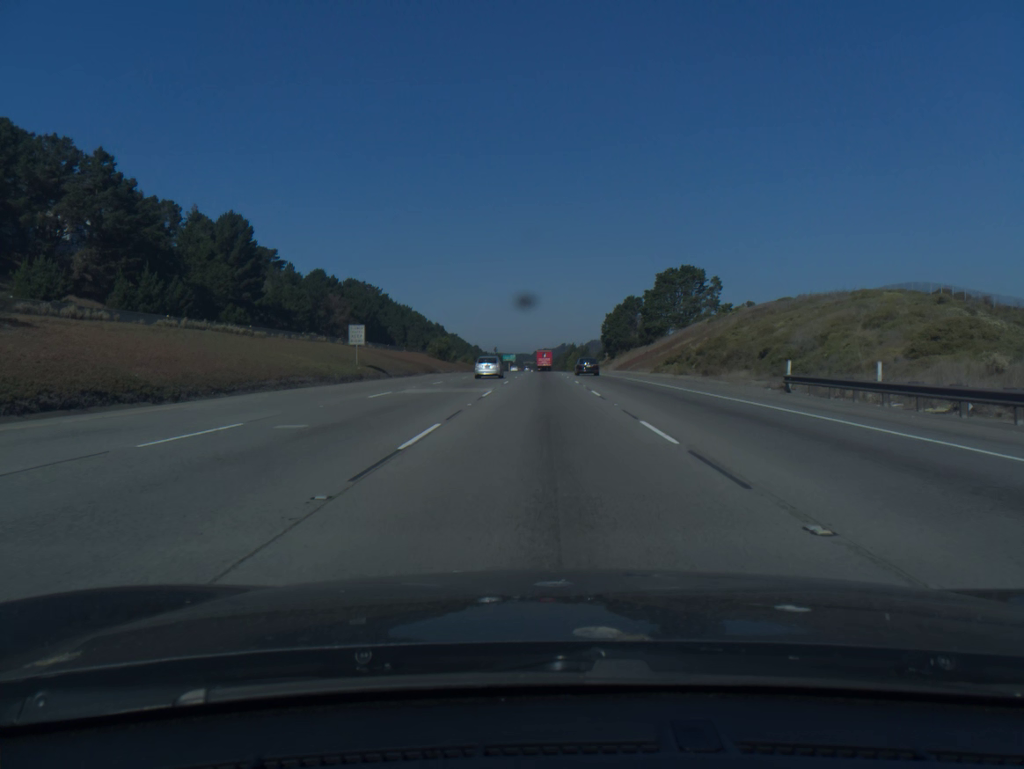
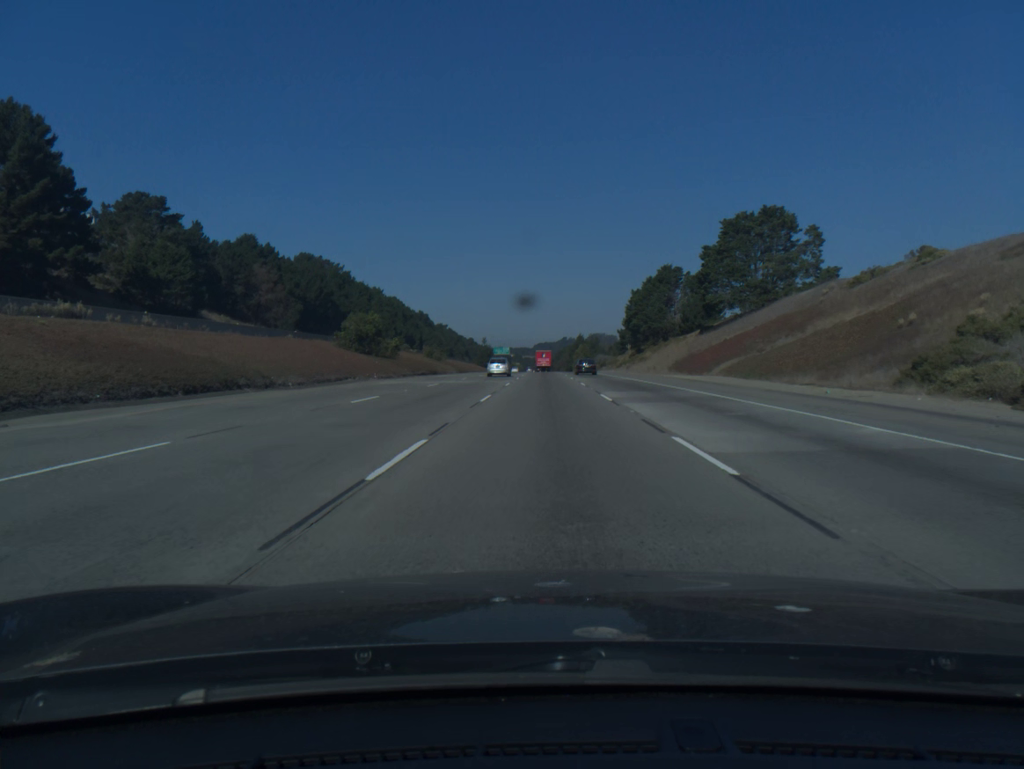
(-0.1, +61.2) m; 0°
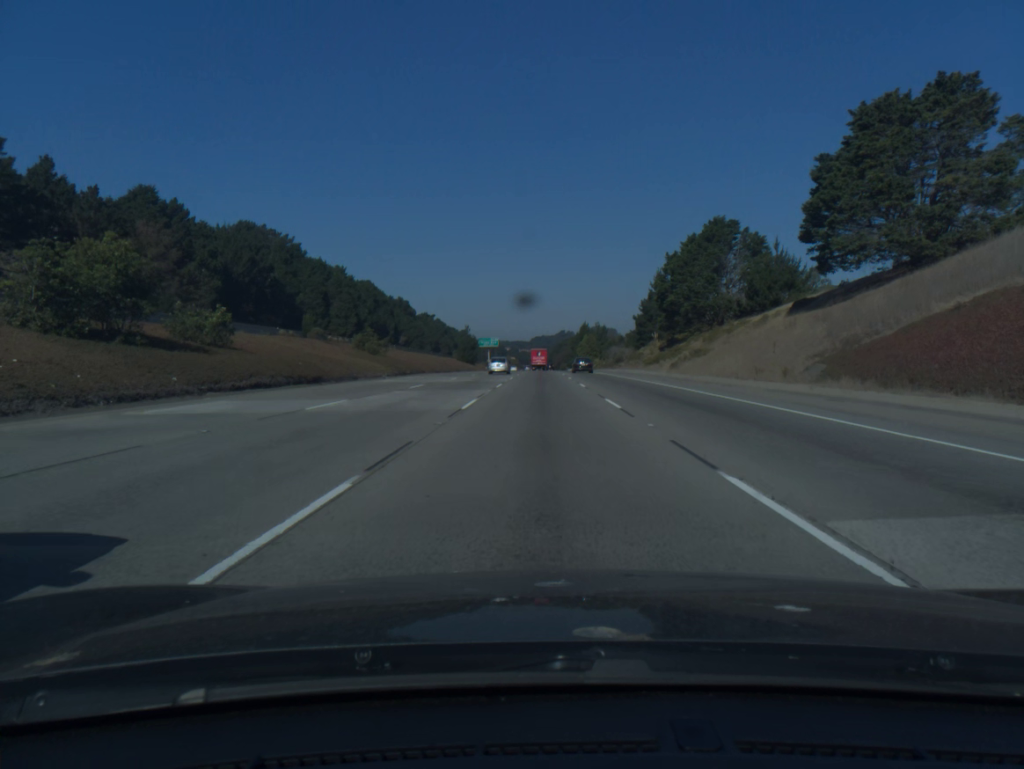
(+0.1, +47.7) m; 0°
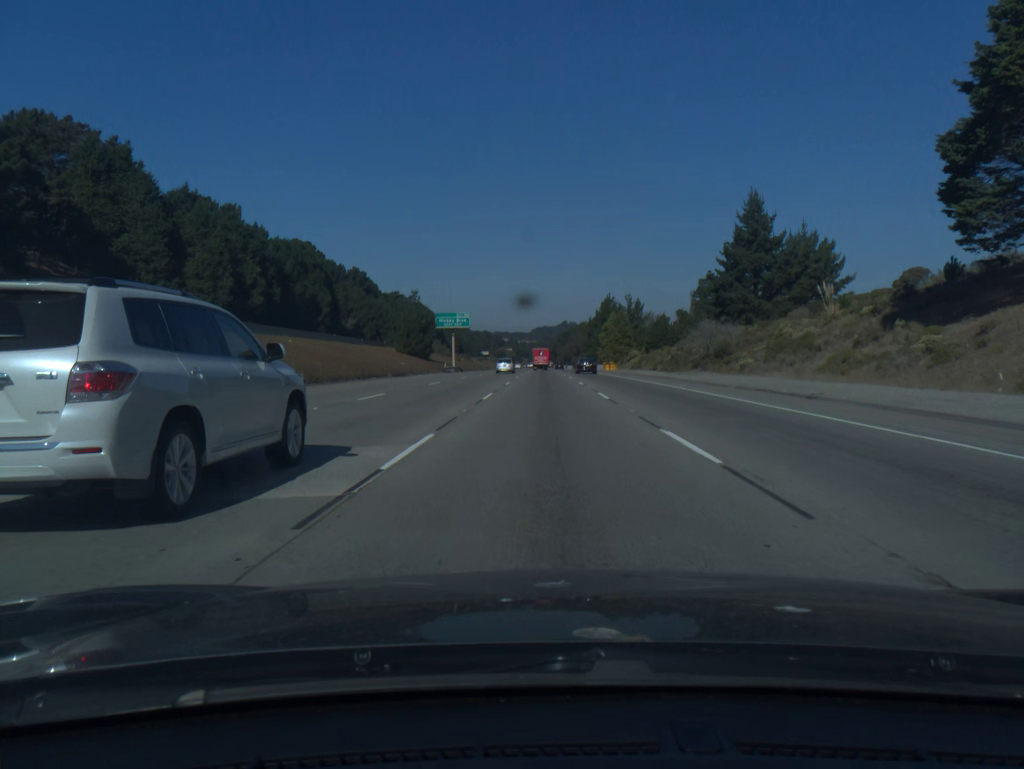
(-0.2, +82.9) m; 0°
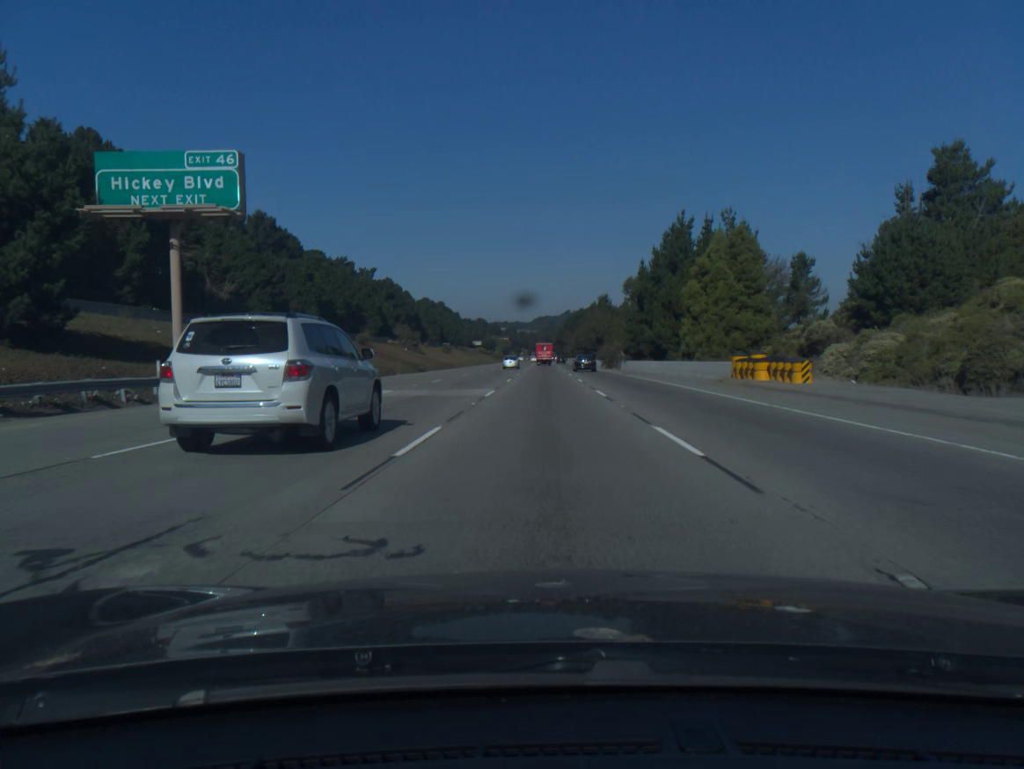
(+0.2, +86.7) m; 0°
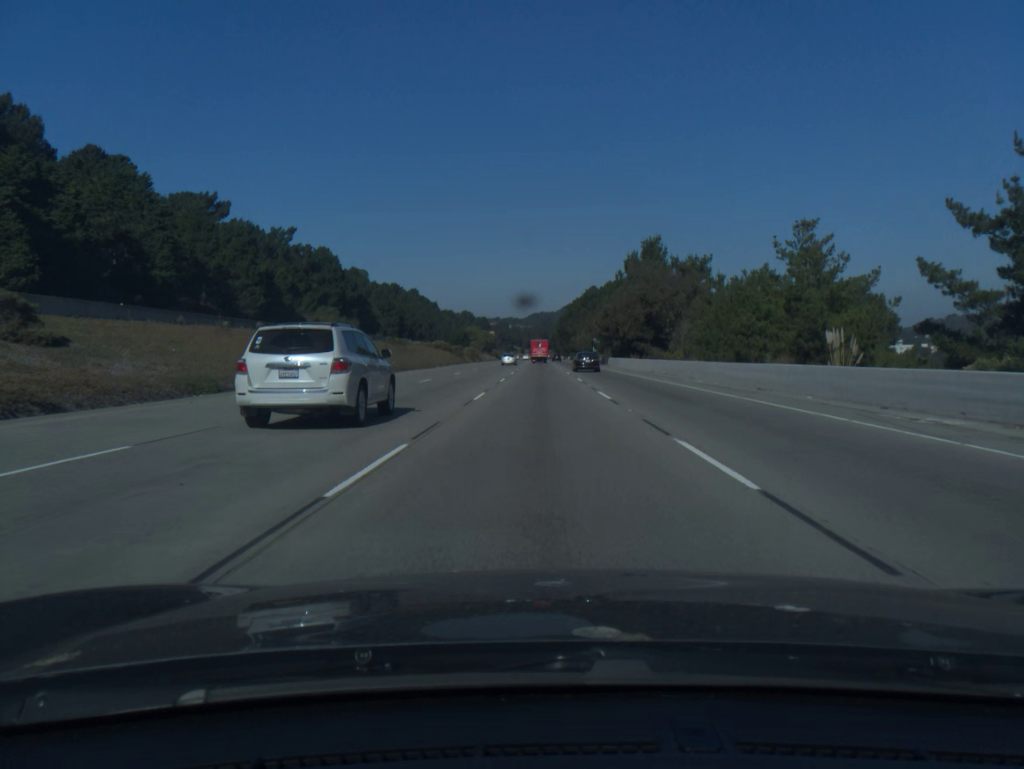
(+0.1, +90.5) m; 0°
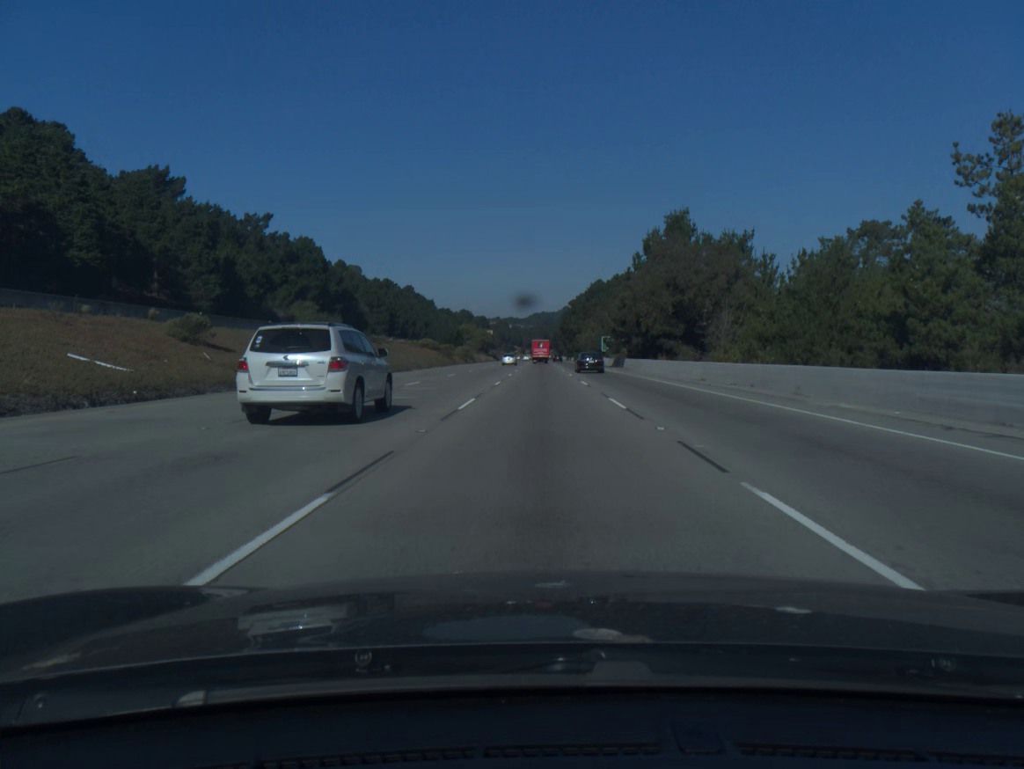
(0.0, +18.5) m; 0°
